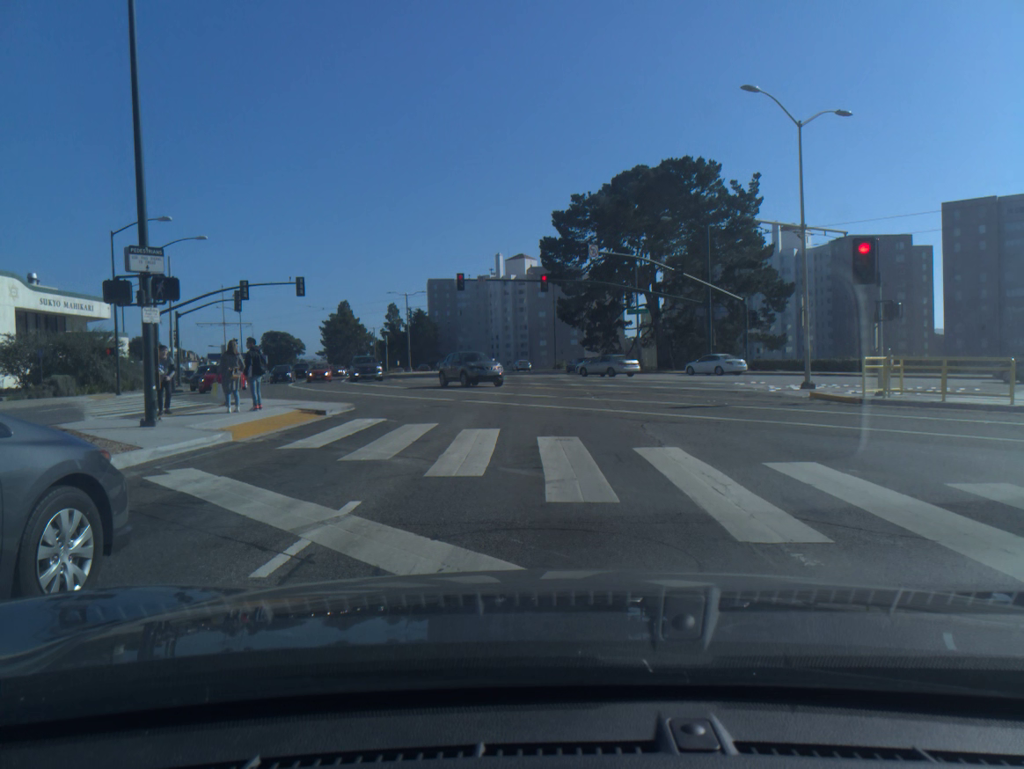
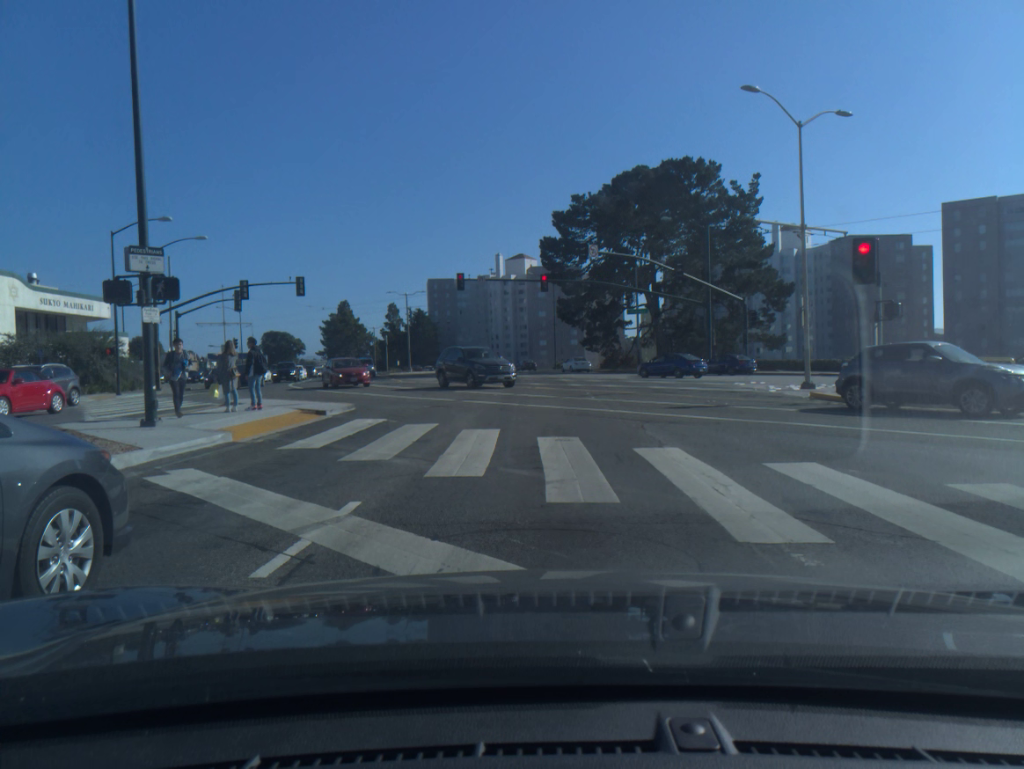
(0.0, 0.0) m; 0°
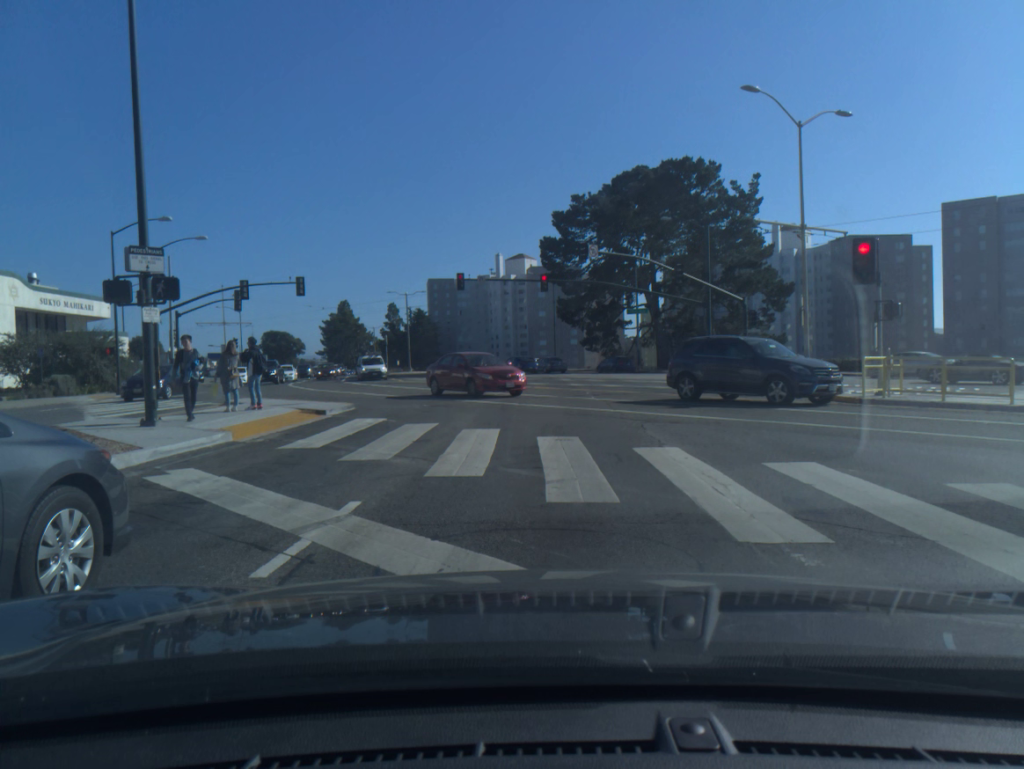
(0.0, 0.0) m; 0°
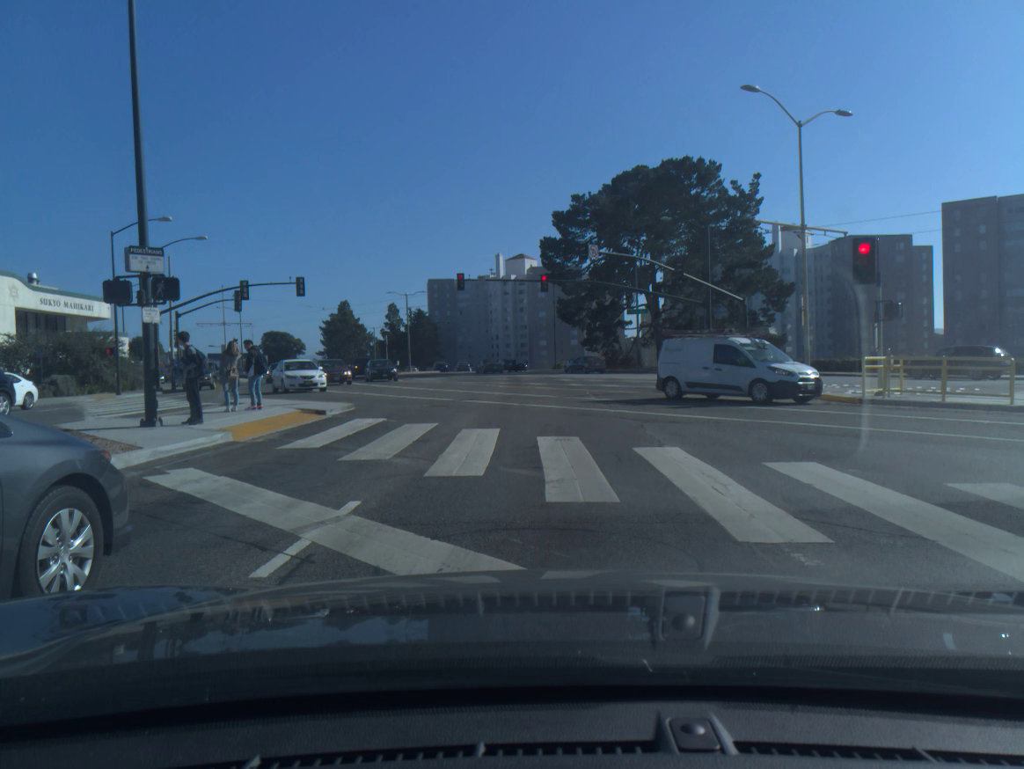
(0.0, 0.0) m; 0°
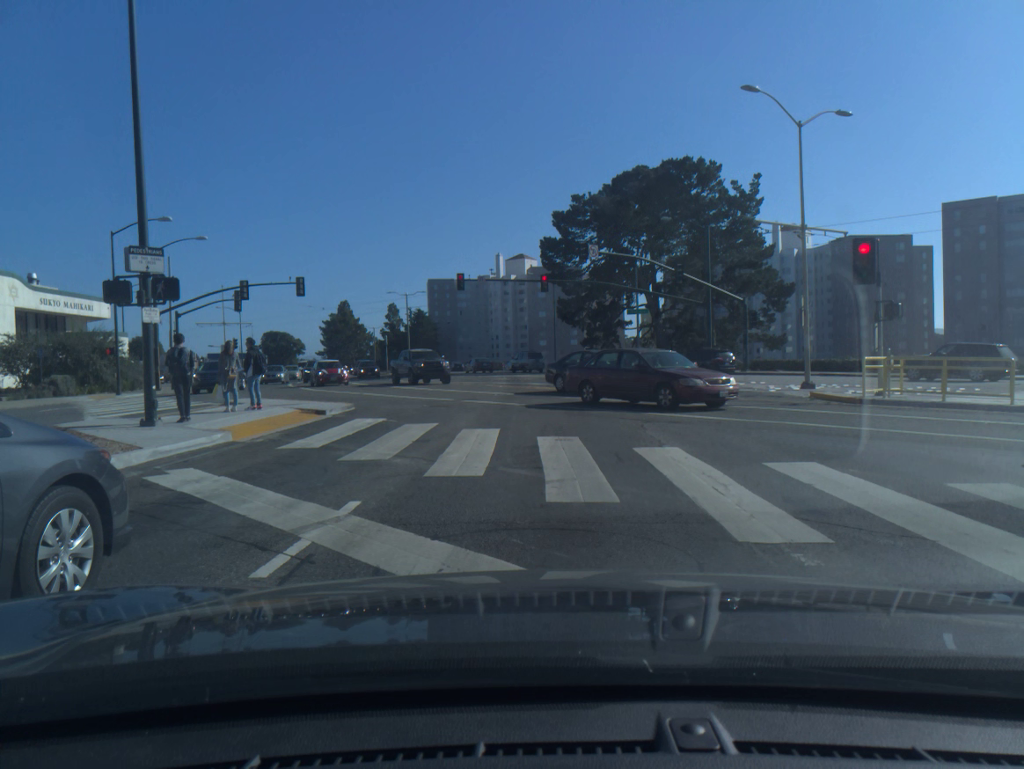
(0.0, 0.0) m; 0°
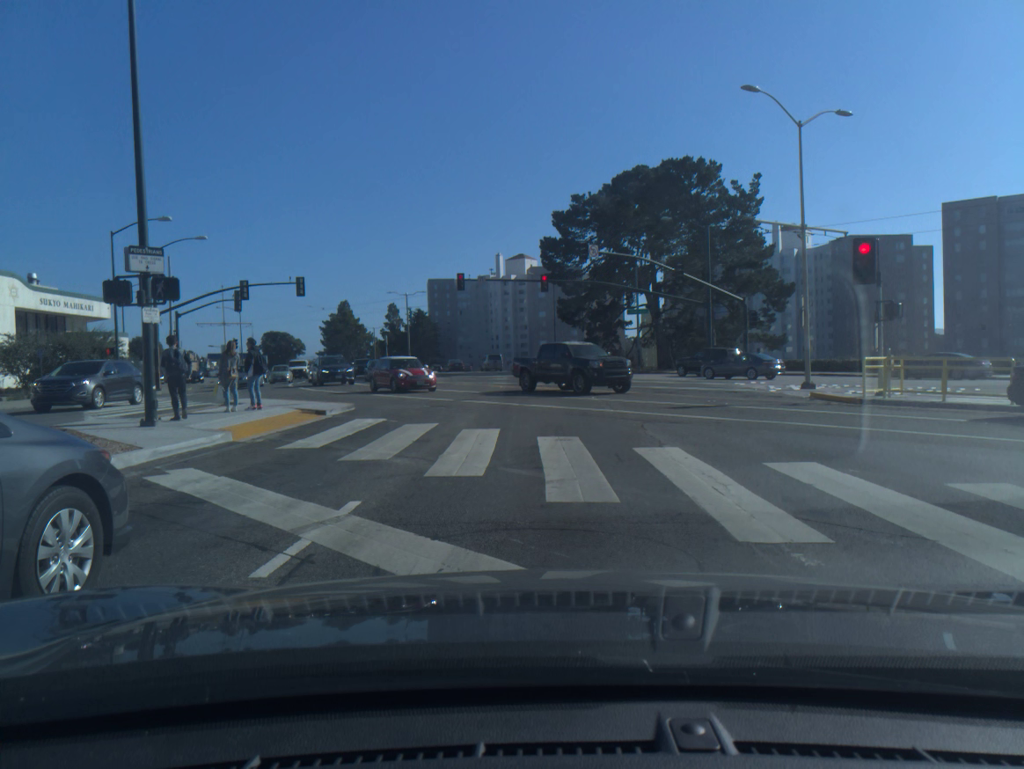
(0.0, 0.0) m; 0°
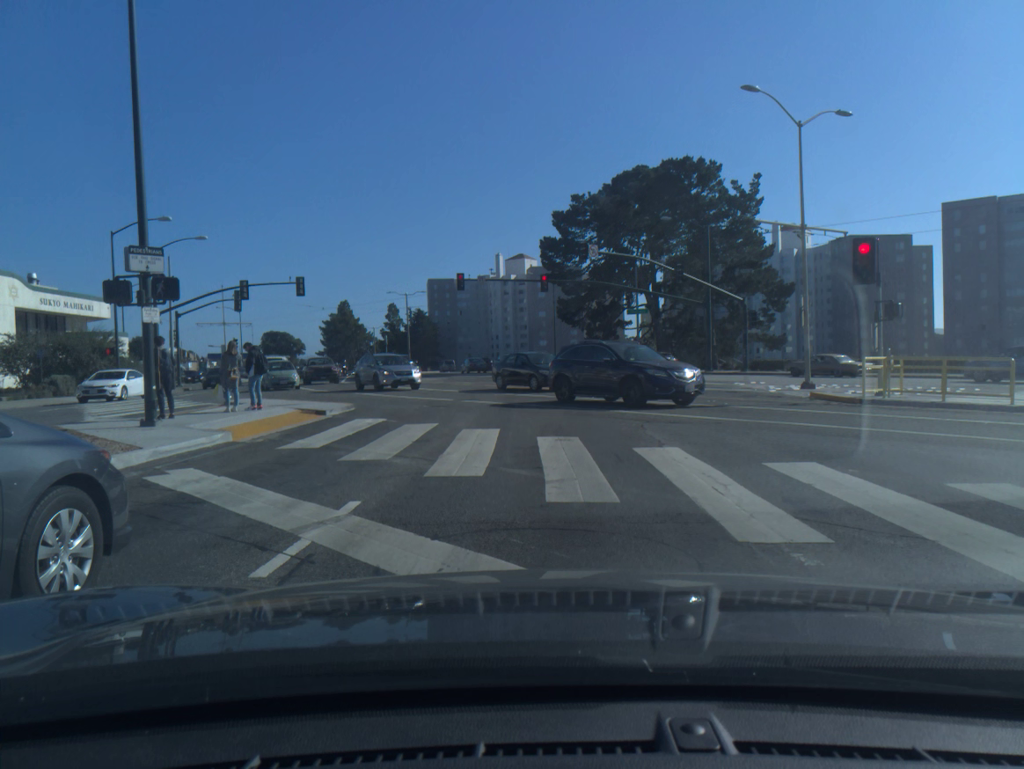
(0.0, 0.0) m; 0°
